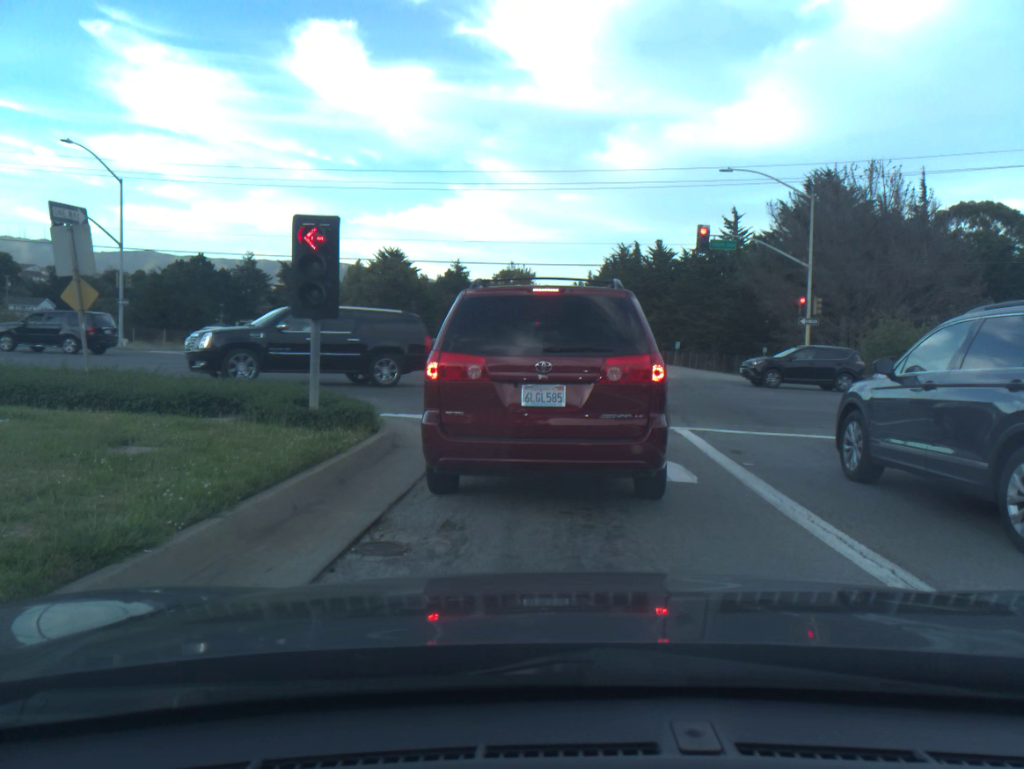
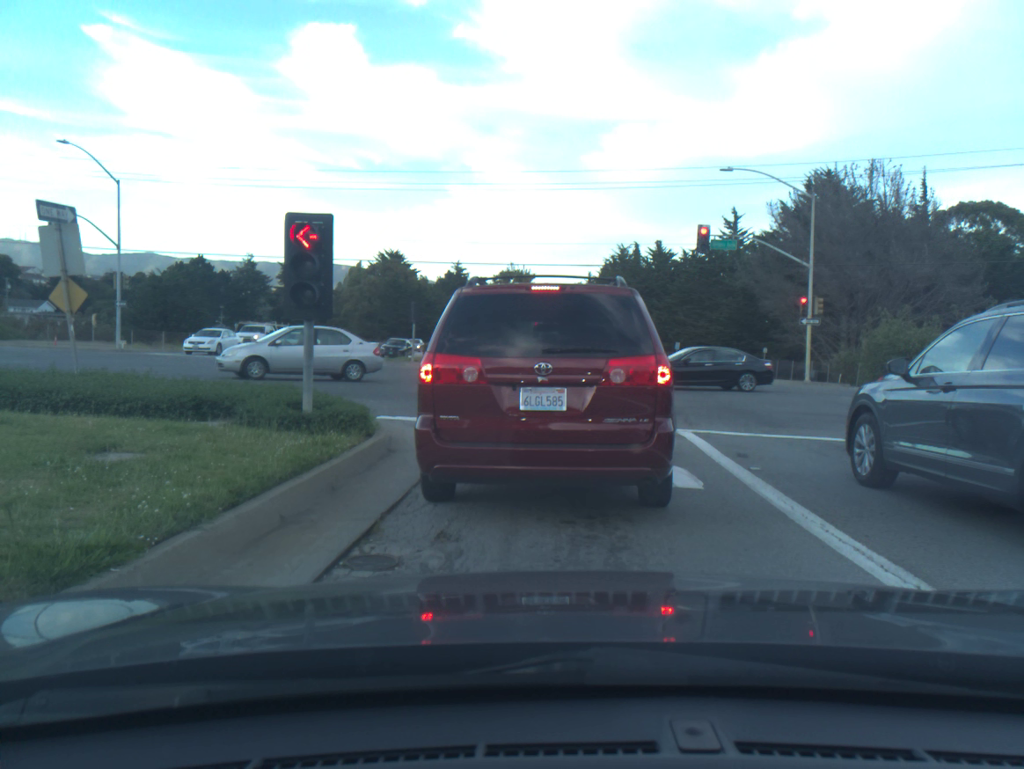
(0.0, +0.3) m; 0°
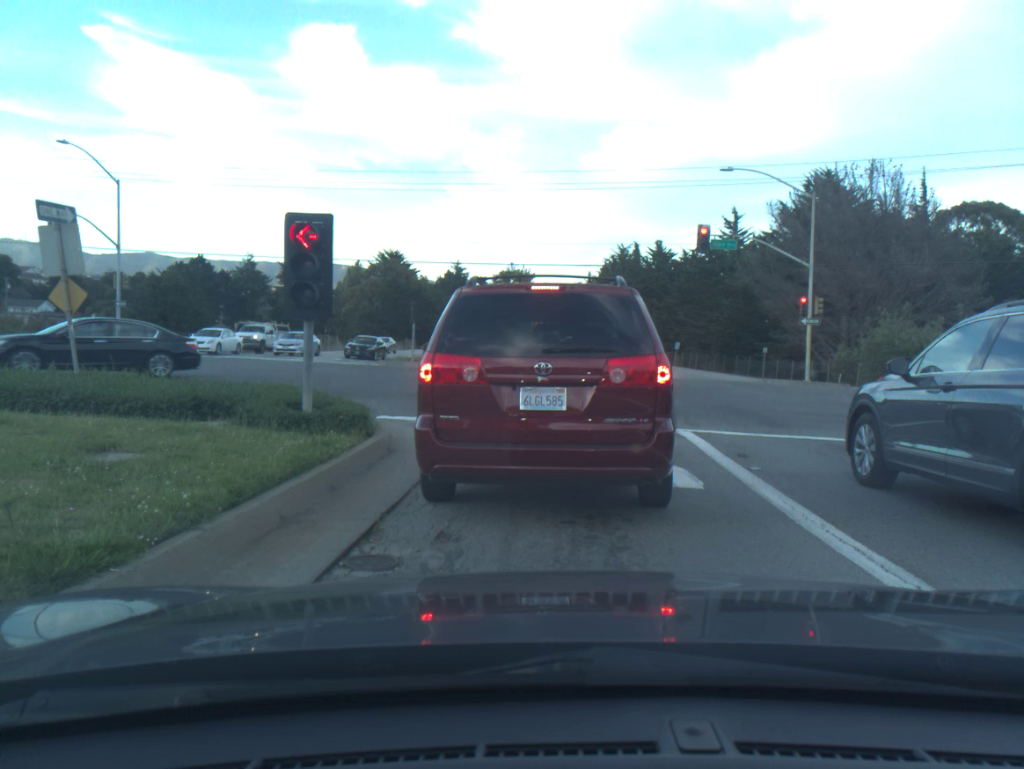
(0.0, 0.0) m; 0°
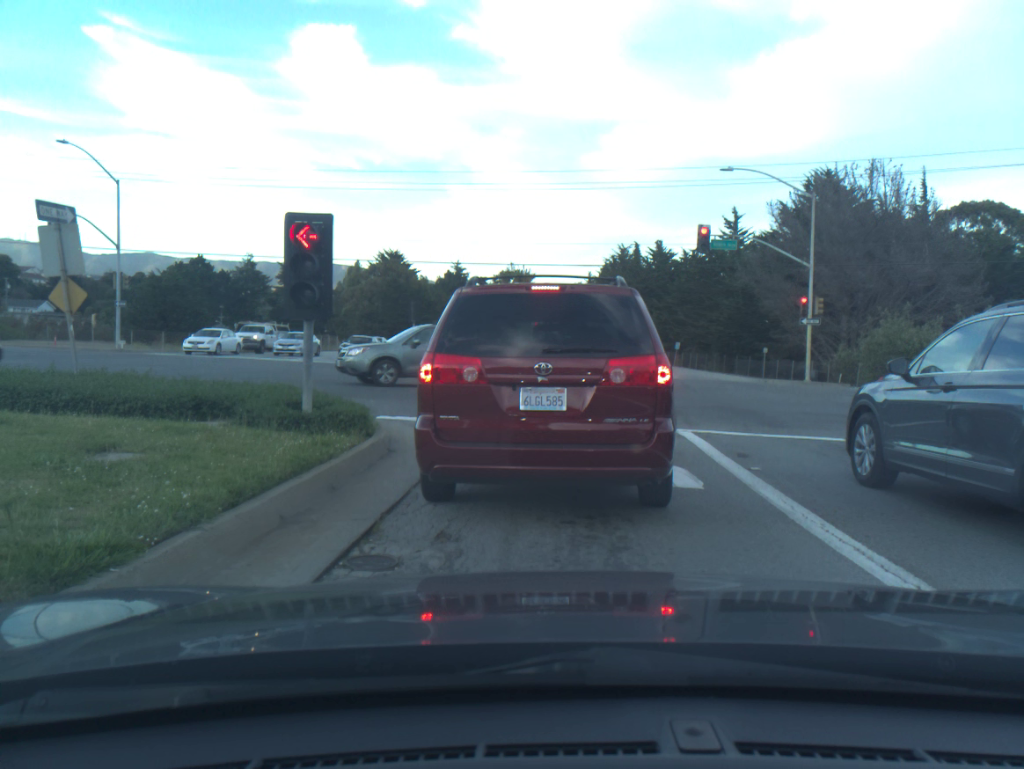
(0.0, 0.0) m; 0°
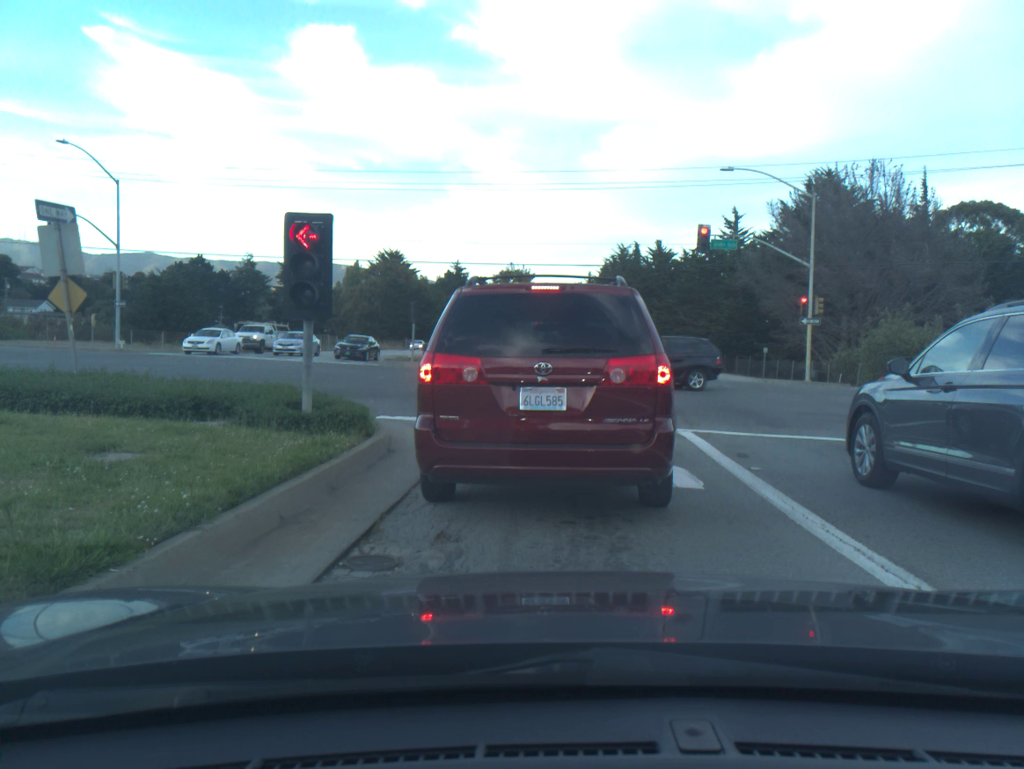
(0.0, 0.0) m; 0°
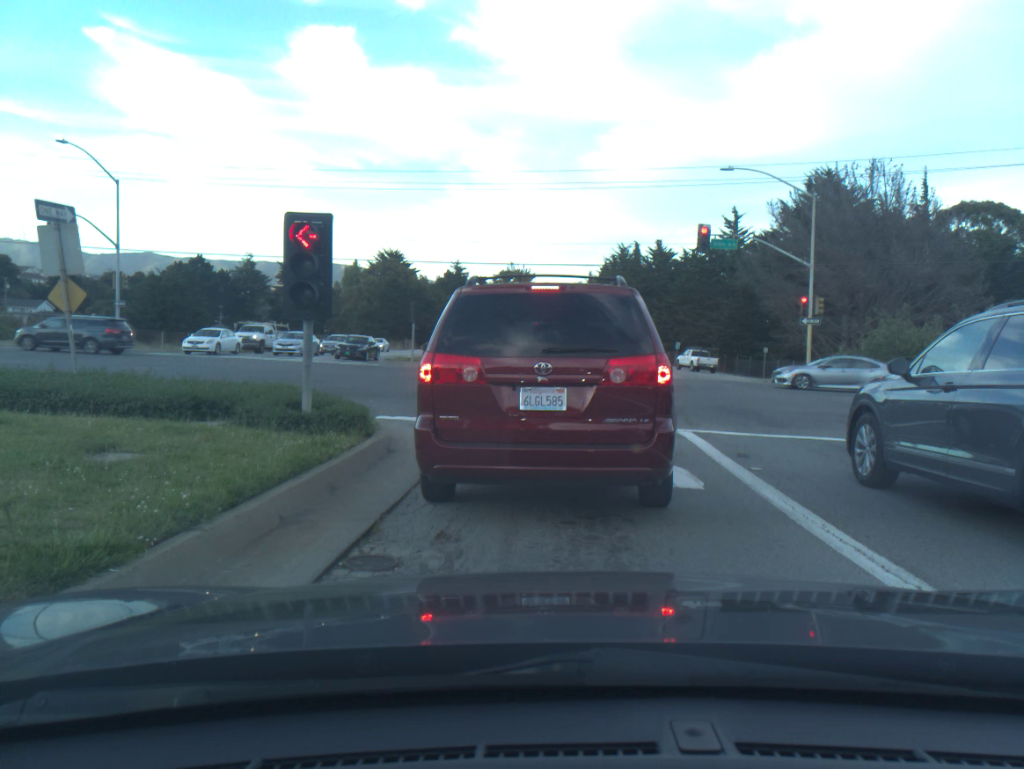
(0.0, -0.1) m; 0°
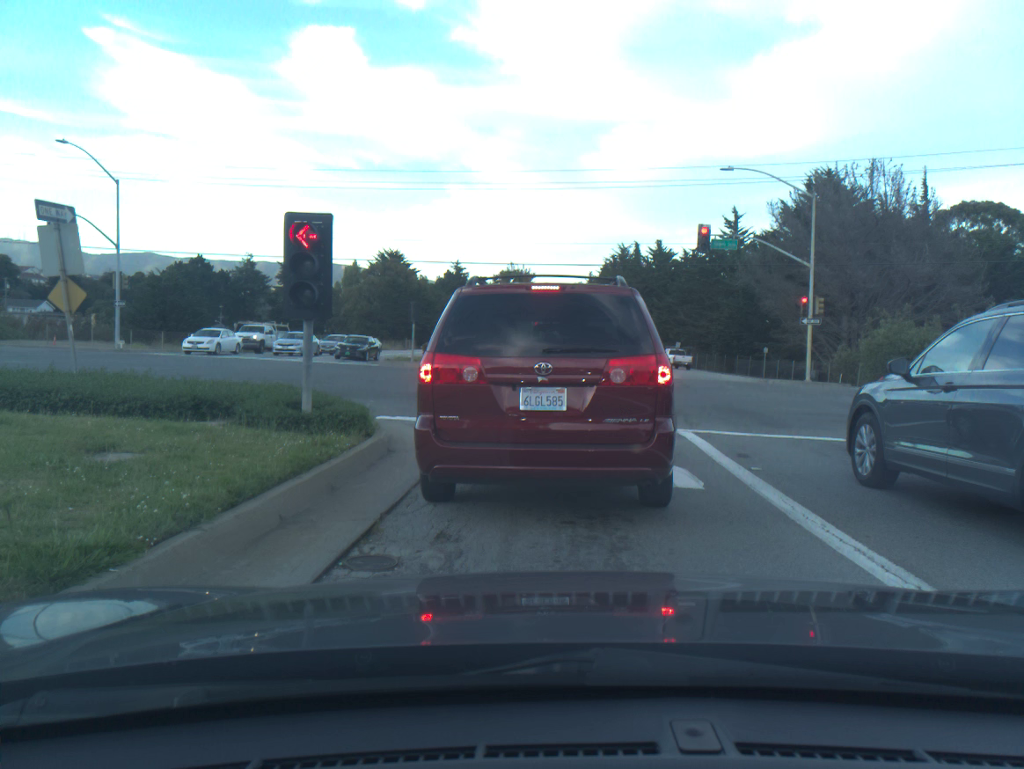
(0.0, 0.0) m; 0°
